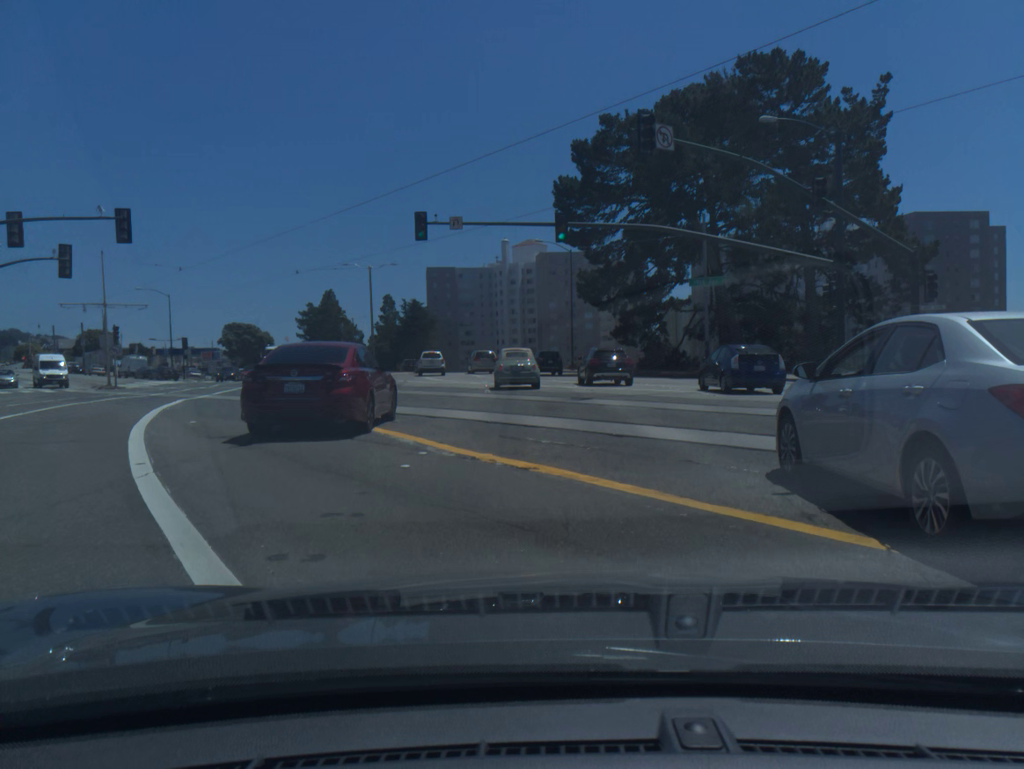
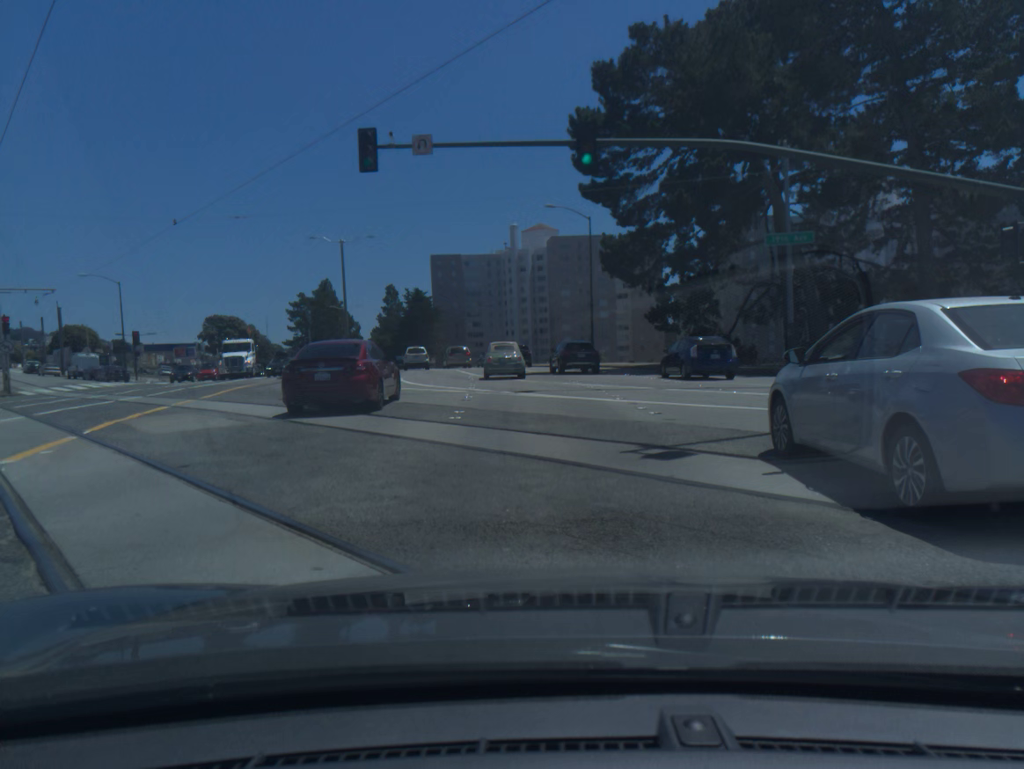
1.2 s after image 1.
(-0.1, +12.8) m; -1°
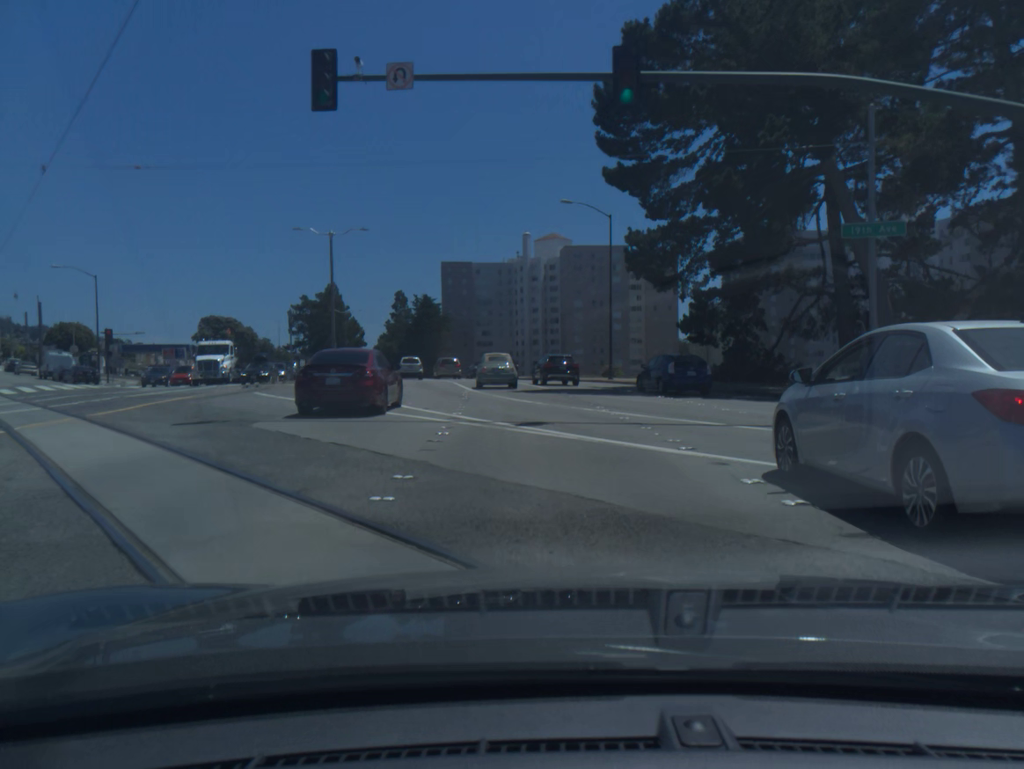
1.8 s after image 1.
(-0.1, +6.9) m; -1°
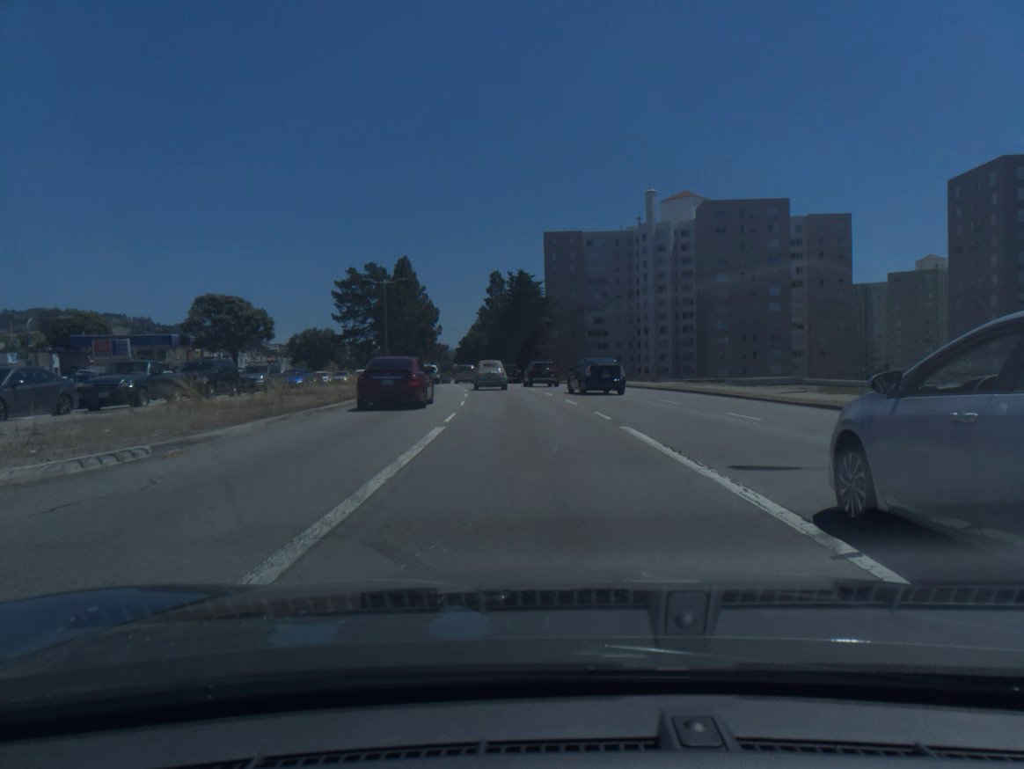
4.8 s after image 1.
(-2.7, +39.2) m; -9°
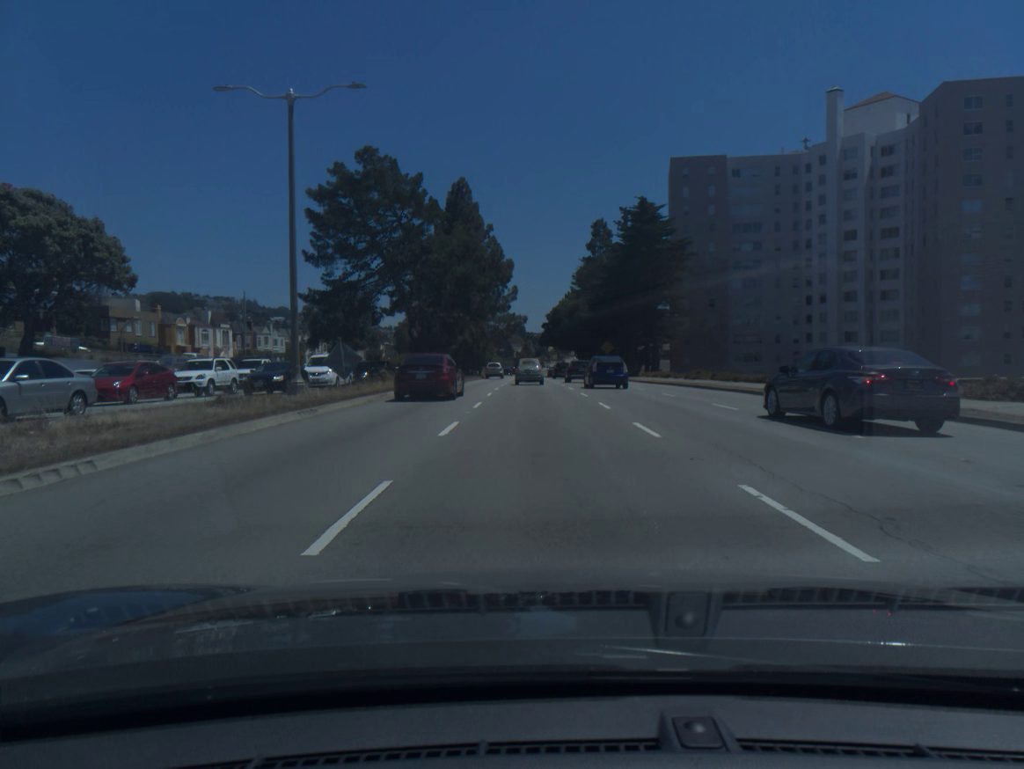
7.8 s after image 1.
(-3.4, +48.0) m; -7°
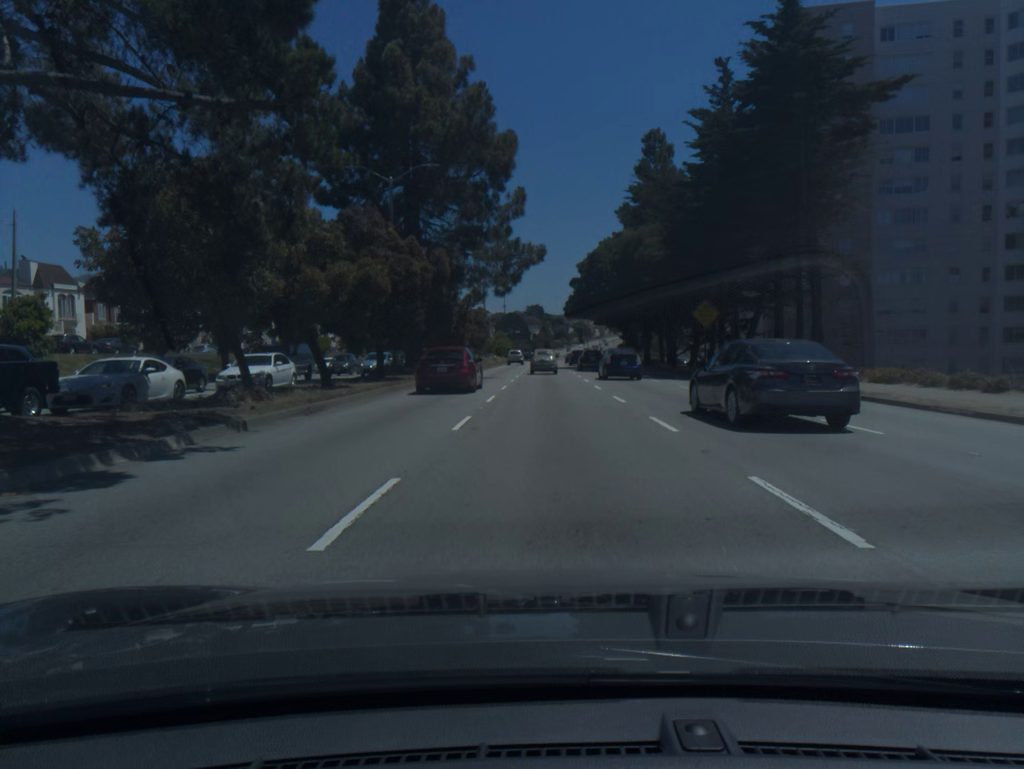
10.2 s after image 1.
(-0.7, +44.6) m; -1°
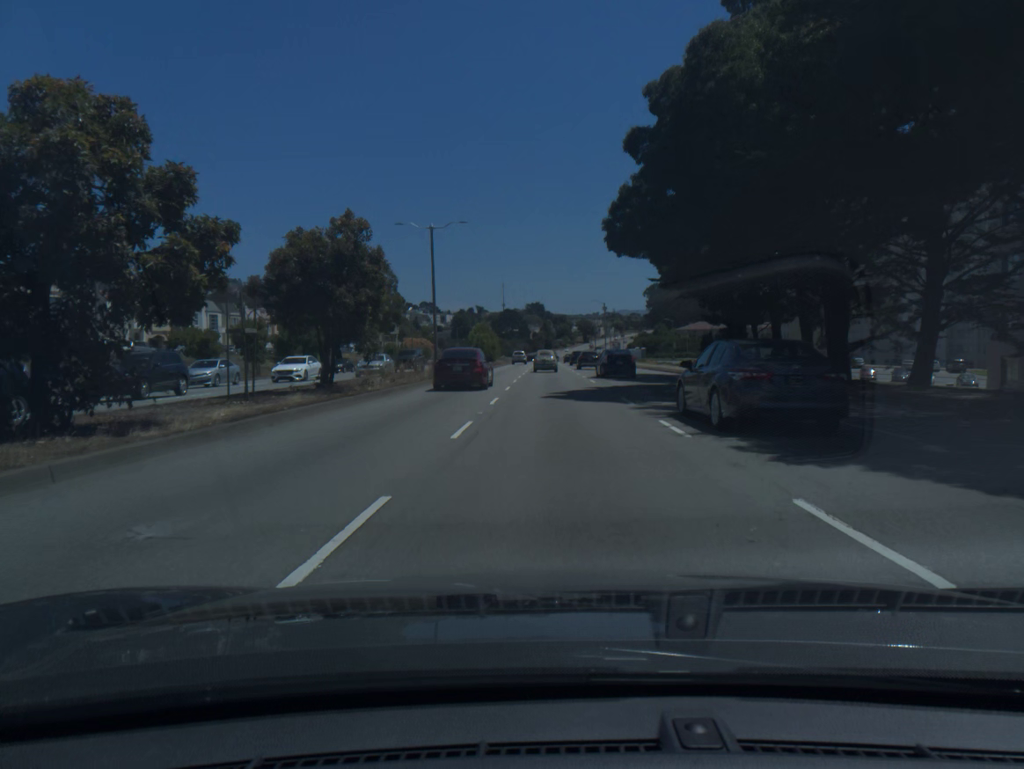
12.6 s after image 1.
(-0.1, +45.4) m; 0°
